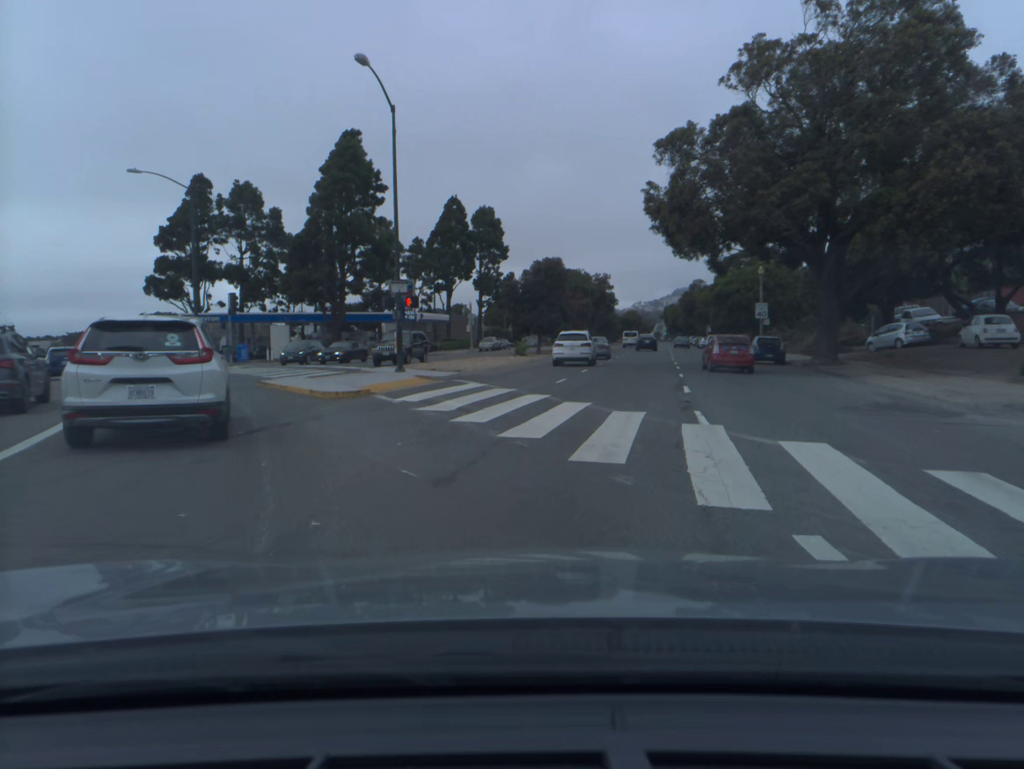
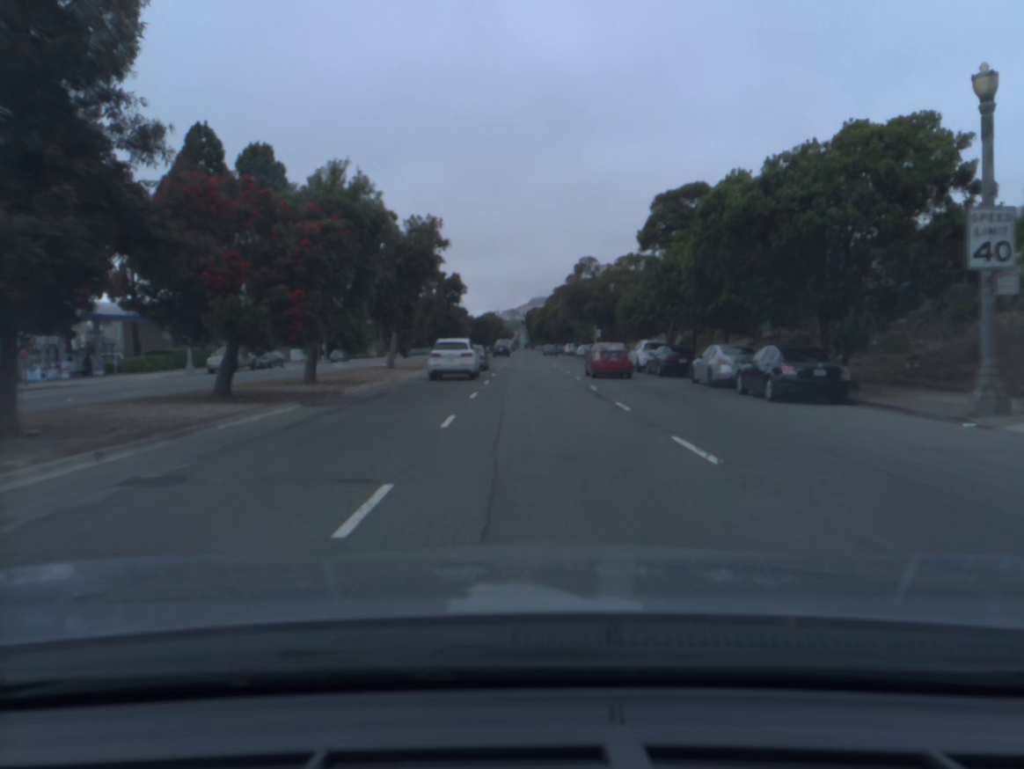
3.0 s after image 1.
(+6.1, +46.3) m; +10°
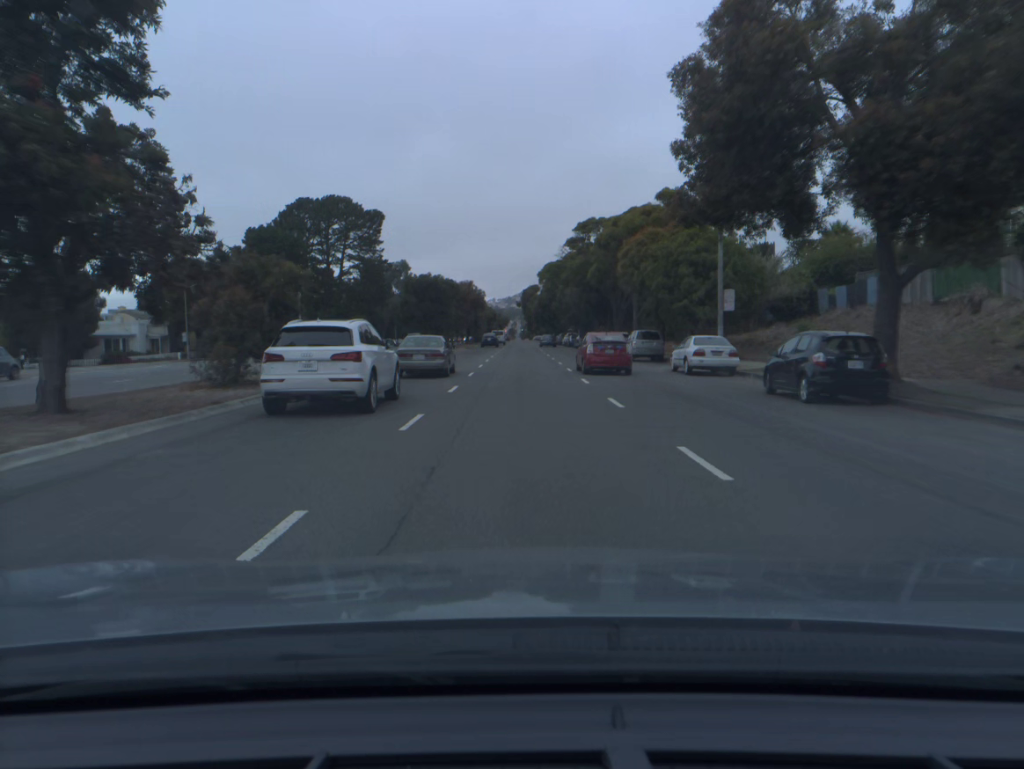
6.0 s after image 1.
(+0.1, +60.1) m; 0°
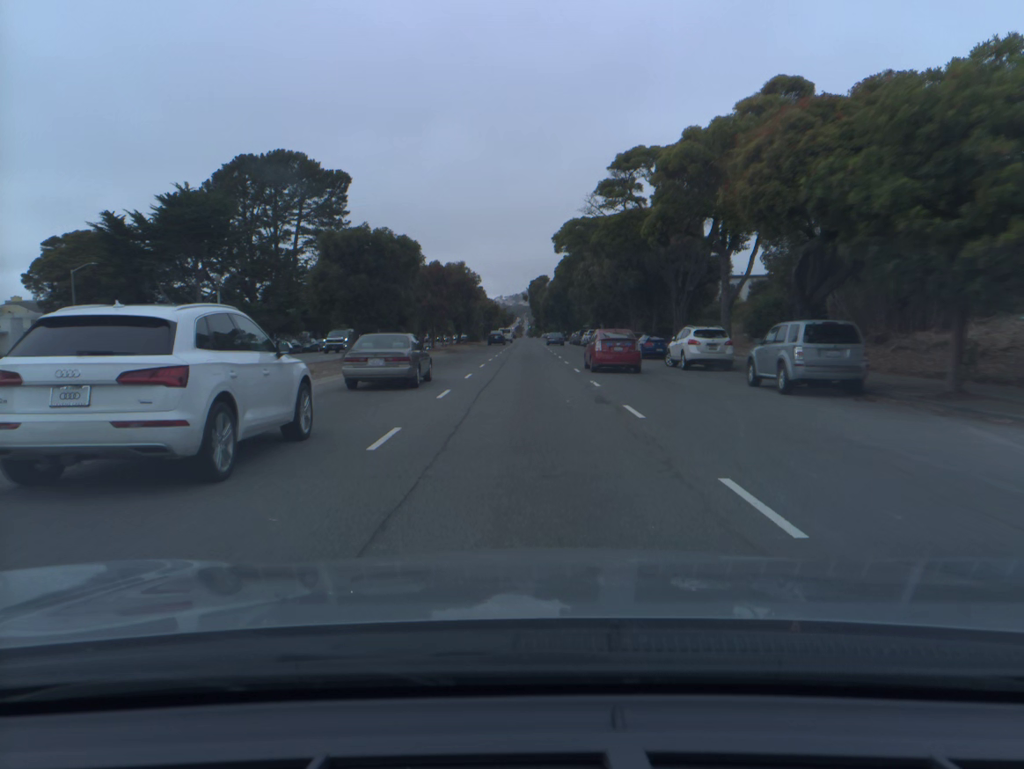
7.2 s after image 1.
(-0.1, +24.5) m; -1°
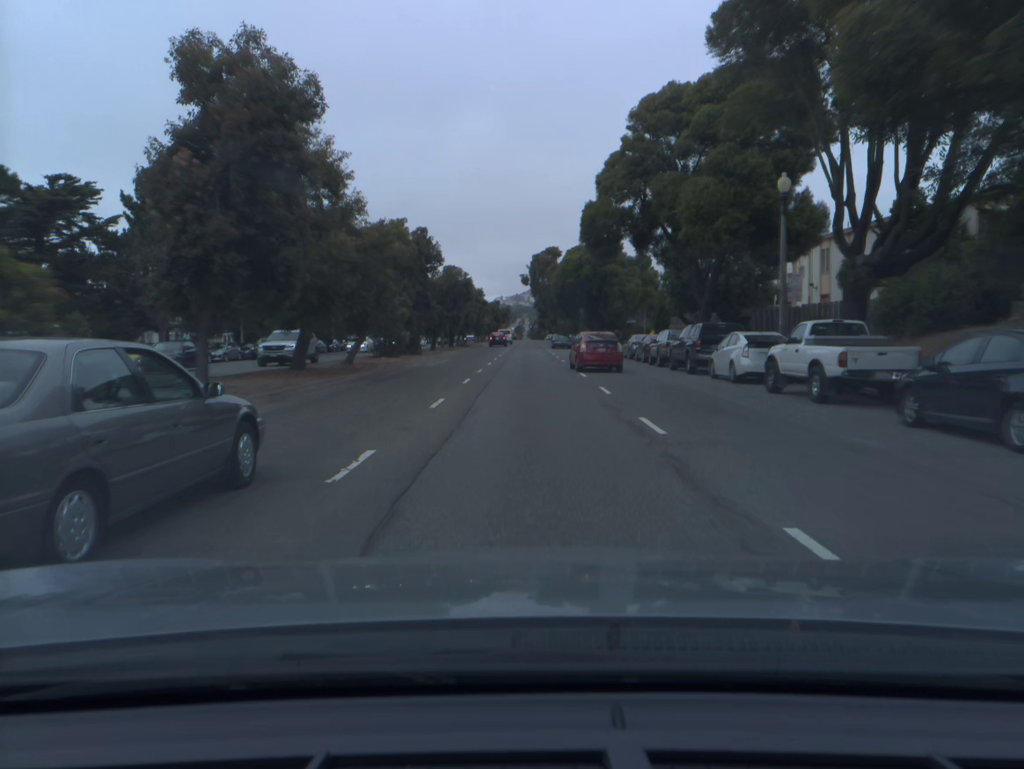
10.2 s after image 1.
(-0.1, +61.2) m; 0°
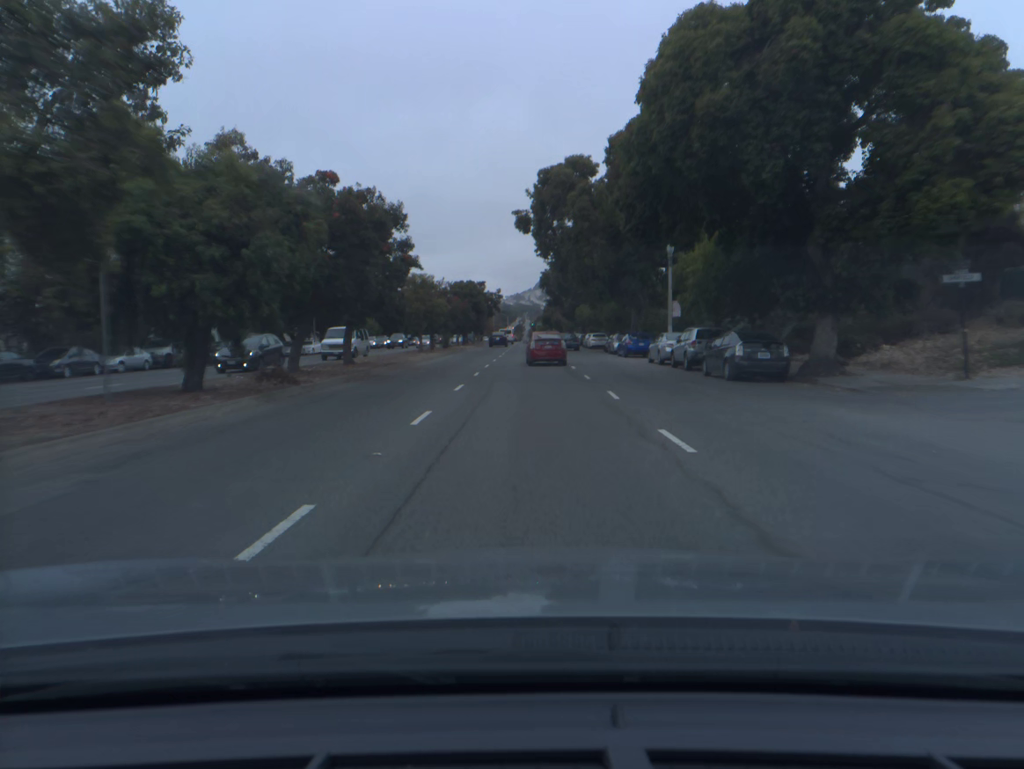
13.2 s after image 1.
(0.0, +60.7) m; 0°
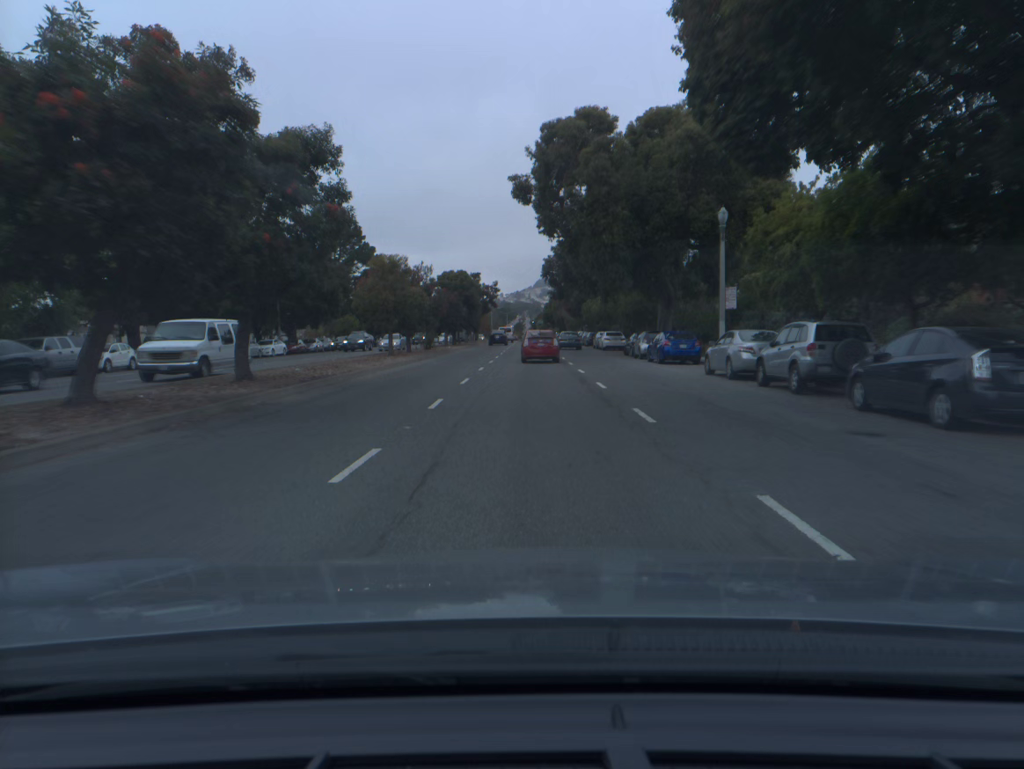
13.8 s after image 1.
(0.0, +12.1) m; 0°
